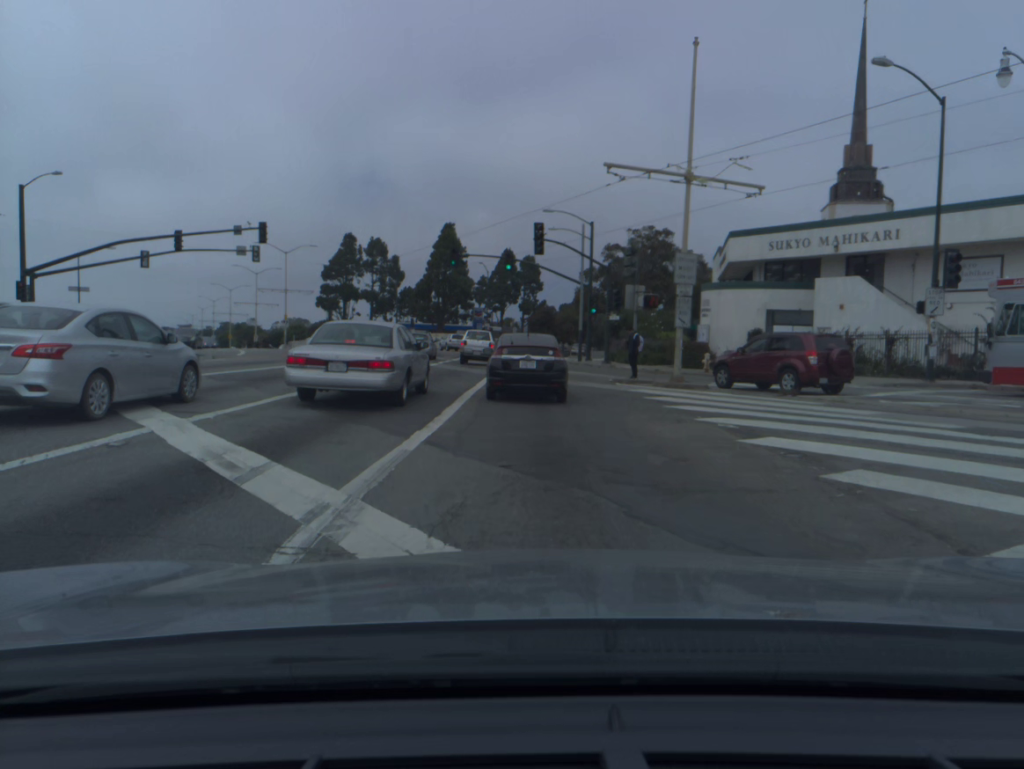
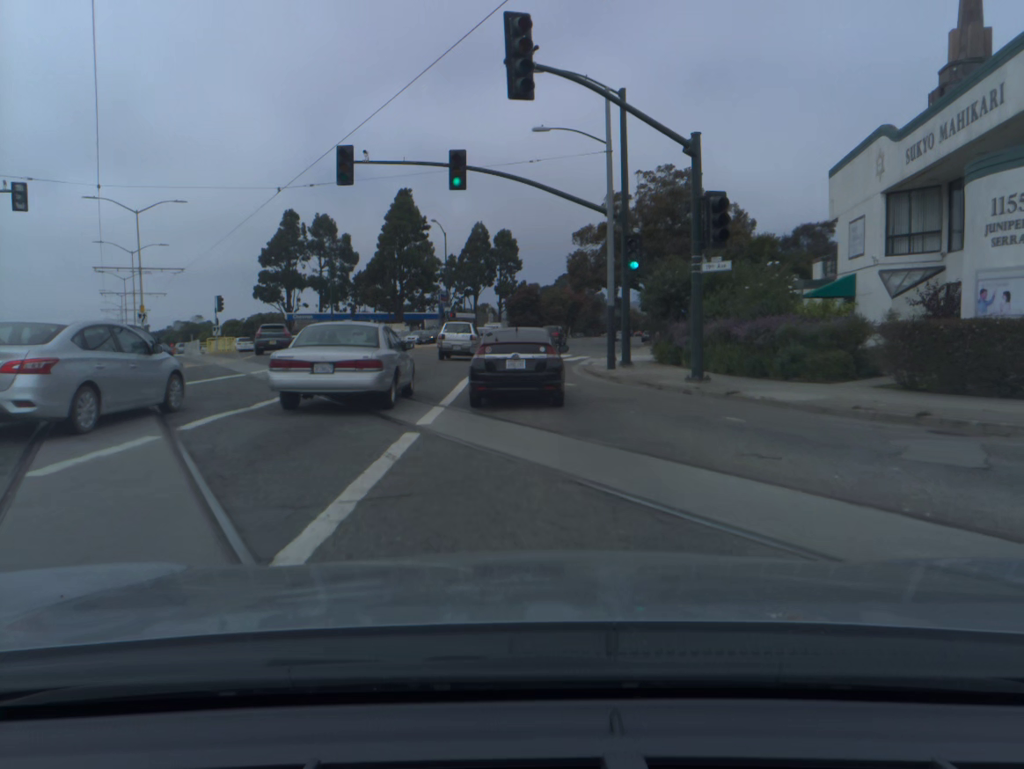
(+0.3, +27.4) m; +1°
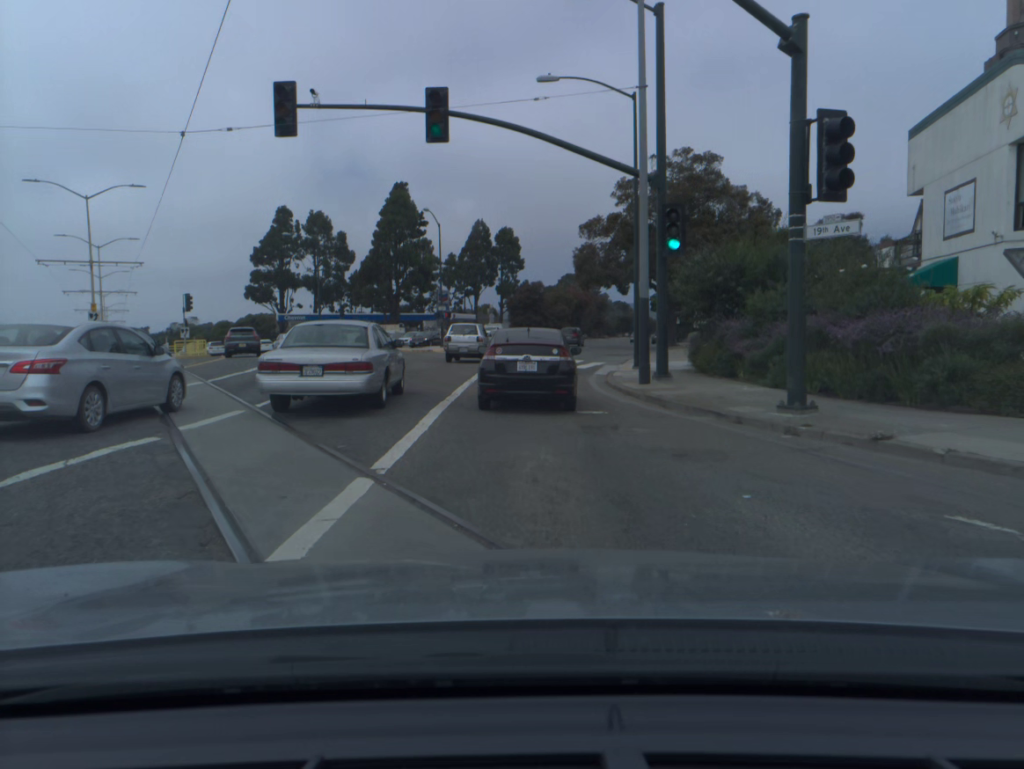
(0.0, +6.8) m; 0°
